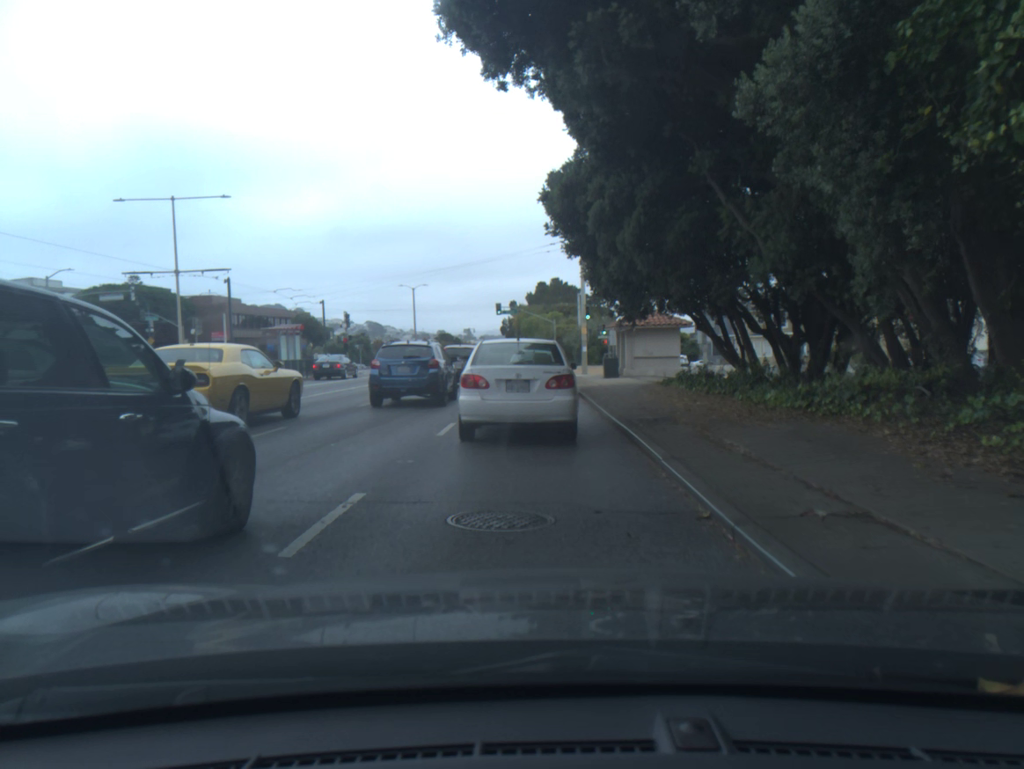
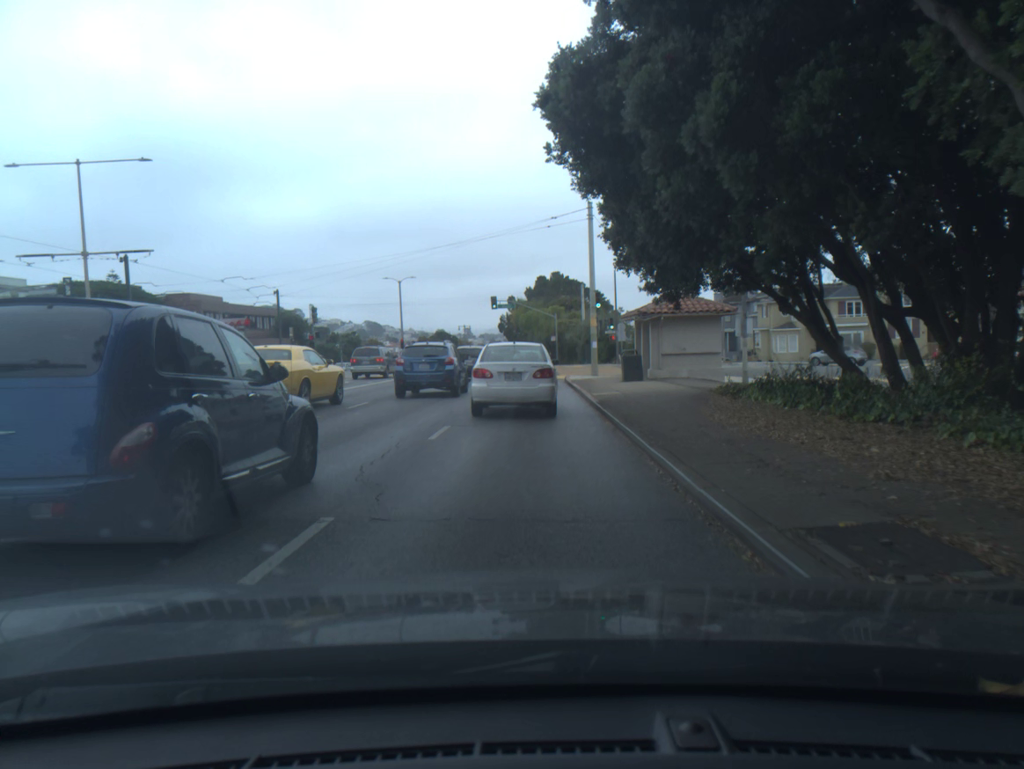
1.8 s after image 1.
(+0.1, +8.2) m; 0°
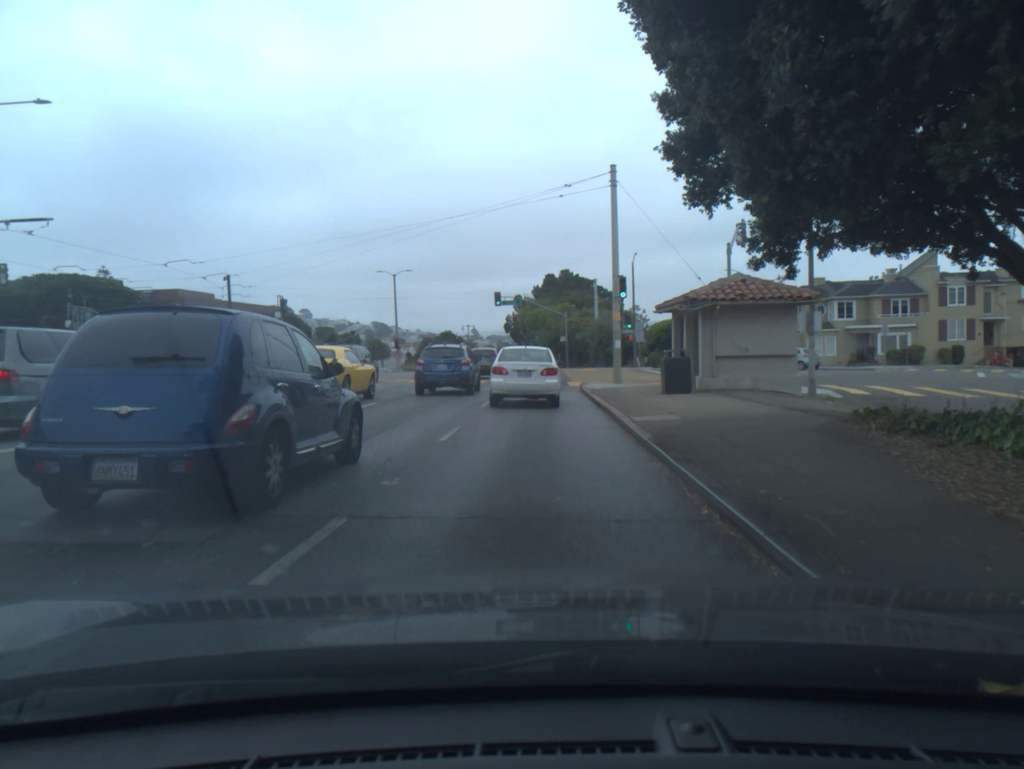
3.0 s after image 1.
(+0.1, +7.5) m; +1°
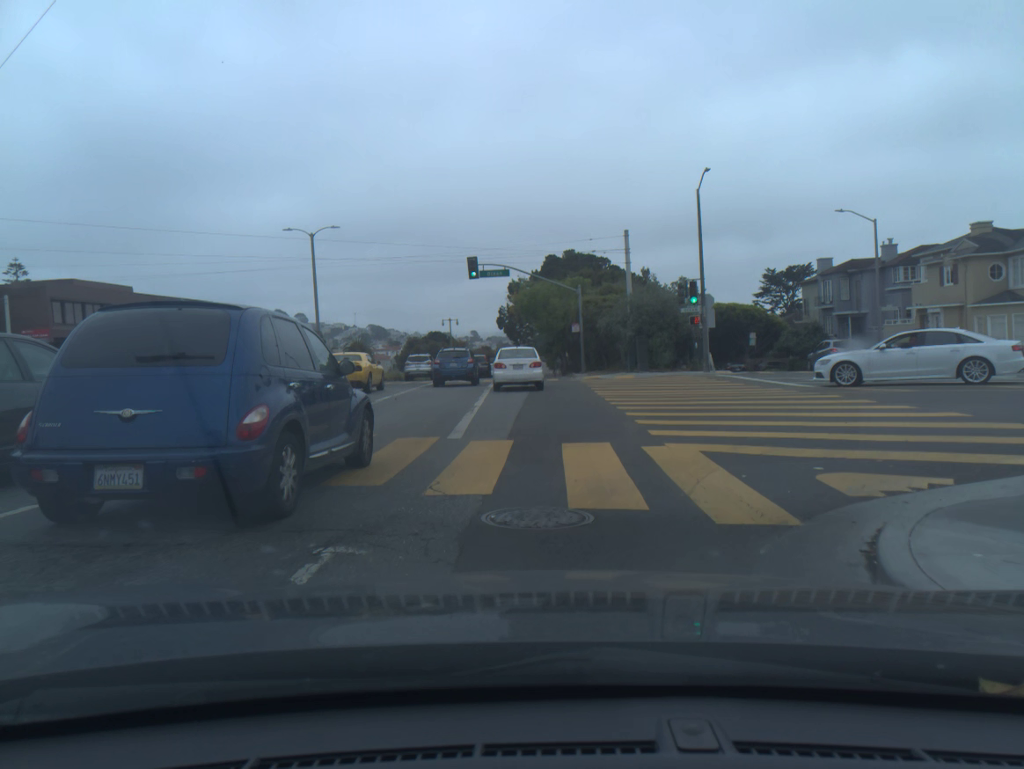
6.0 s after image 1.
(+0.4, +26.0) m; +1°
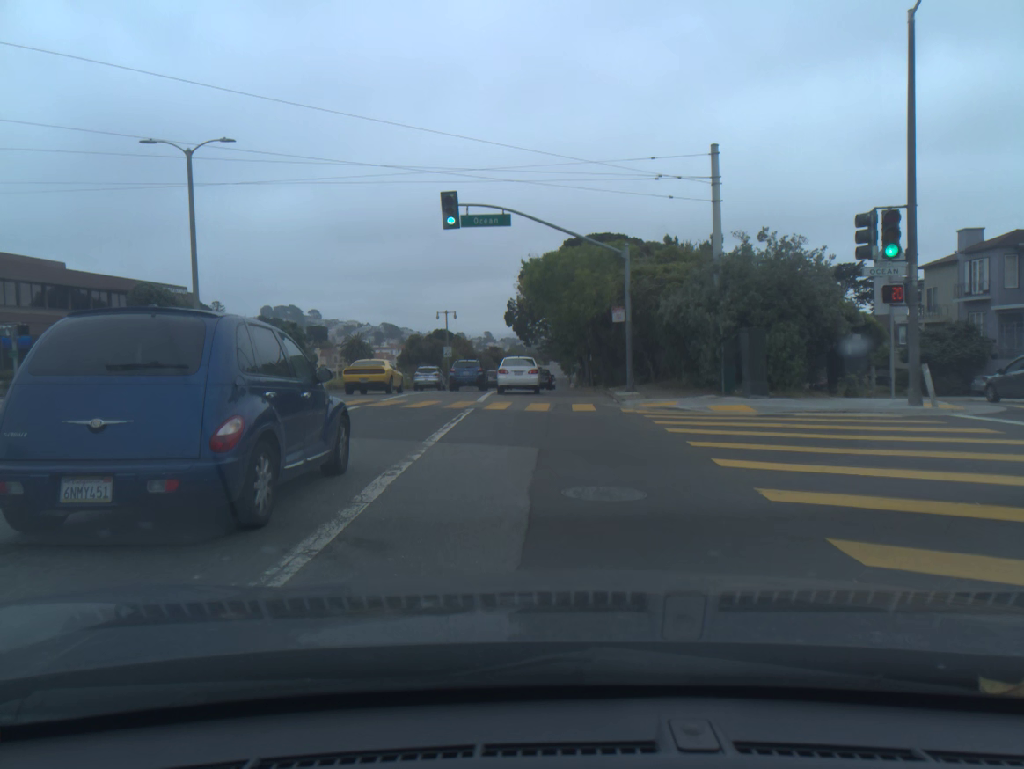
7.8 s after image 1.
(-0.1, +19.2) m; 0°
